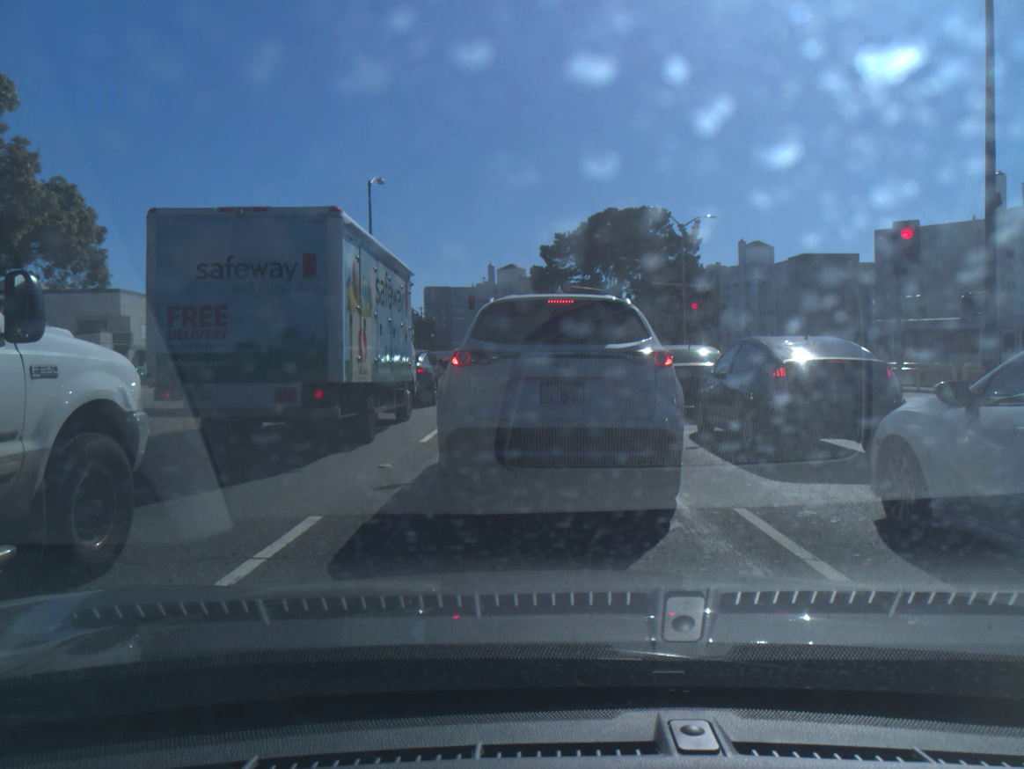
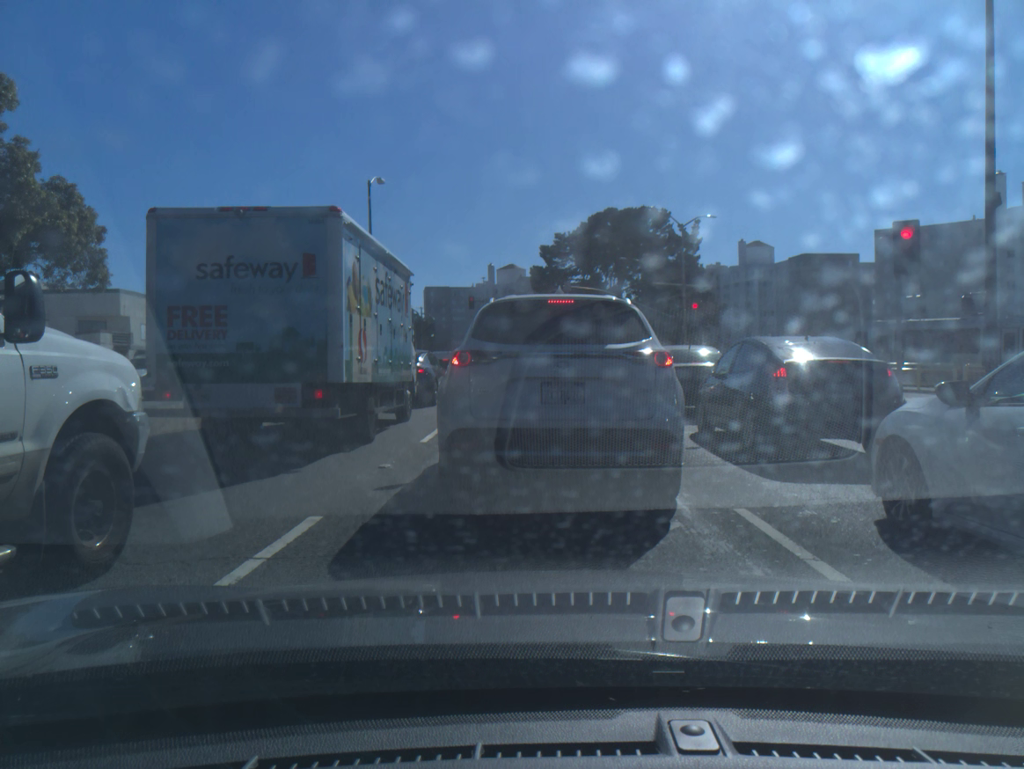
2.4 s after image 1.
(0.0, 0.0) m; 0°
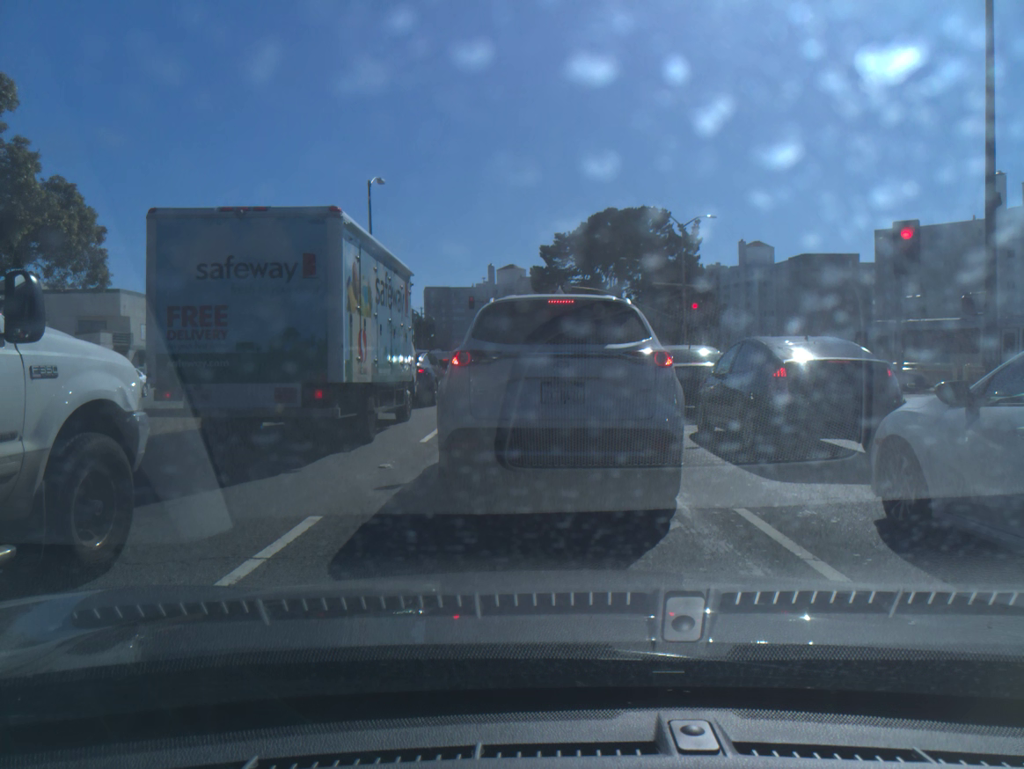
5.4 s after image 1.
(0.0, 0.0) m; 0°
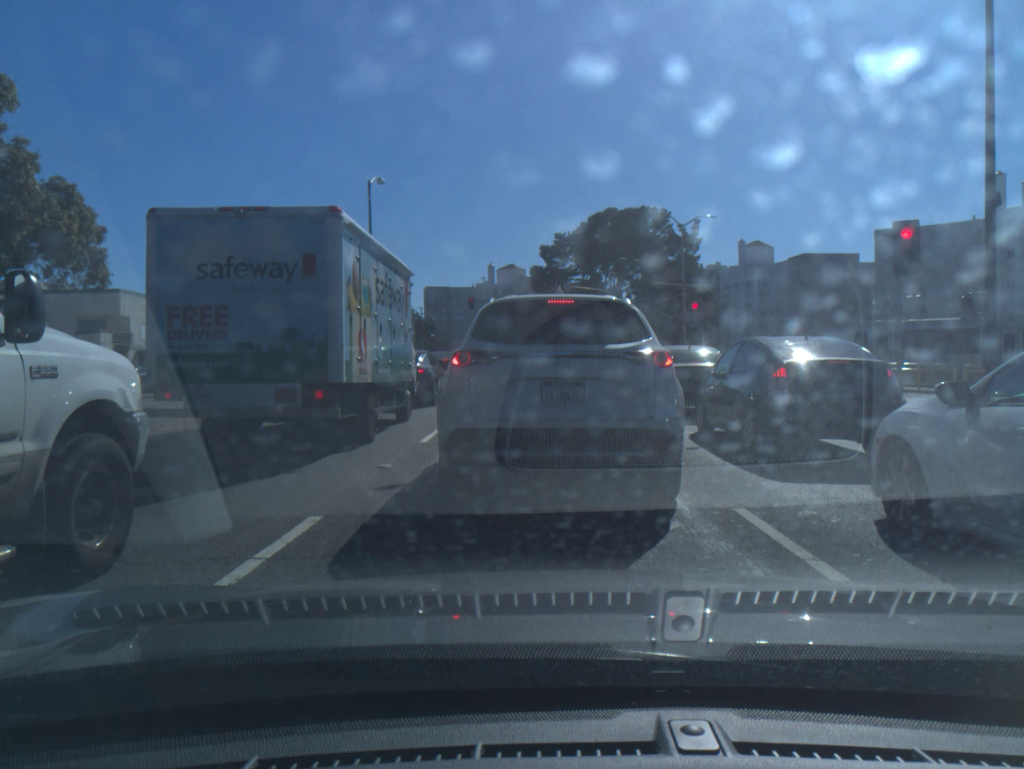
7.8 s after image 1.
(0.0, 0.0) m; 0°
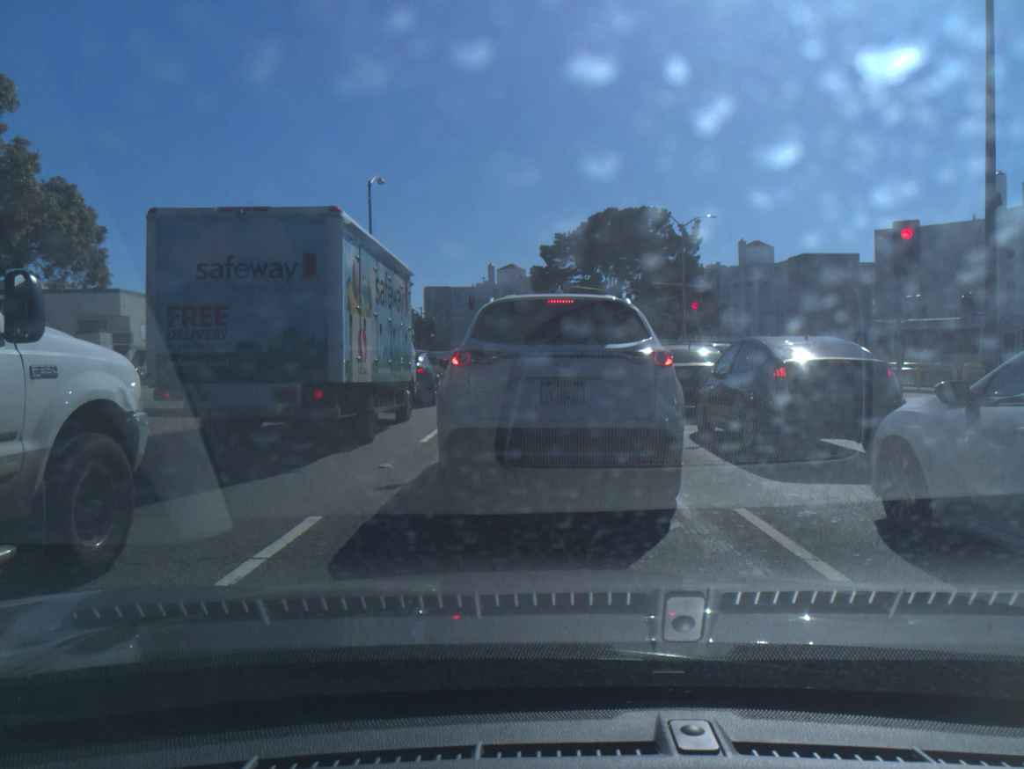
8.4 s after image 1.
(0.0, 0.0) m; 0°
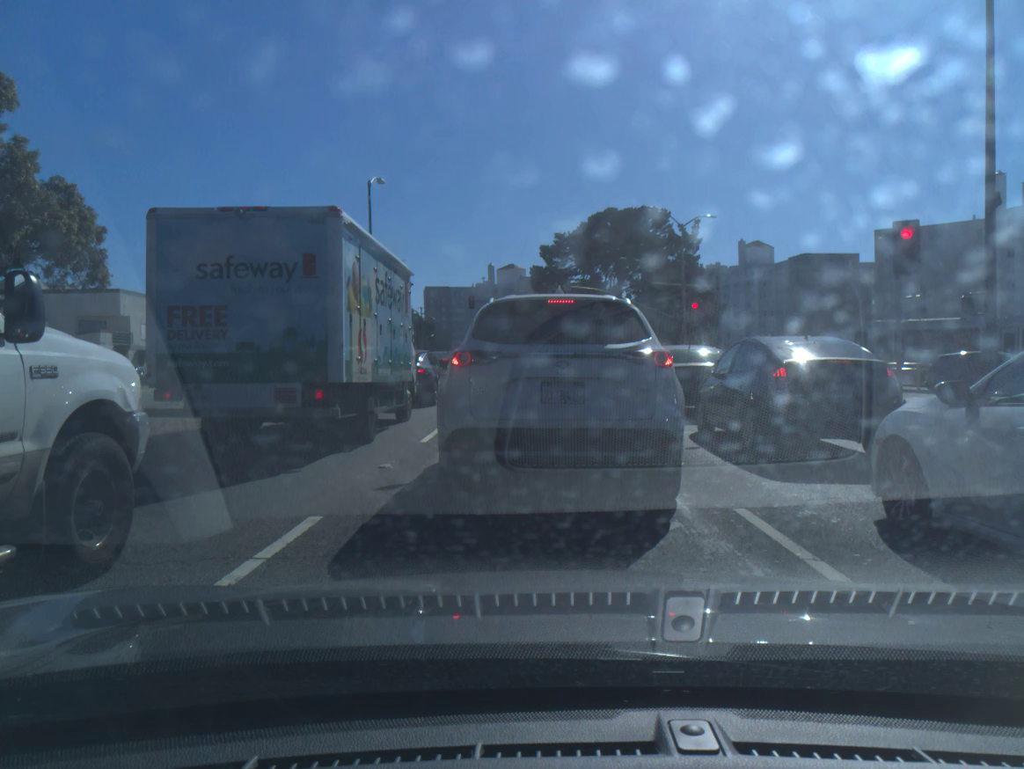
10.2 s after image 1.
(0.0, 0.0) m; 0°
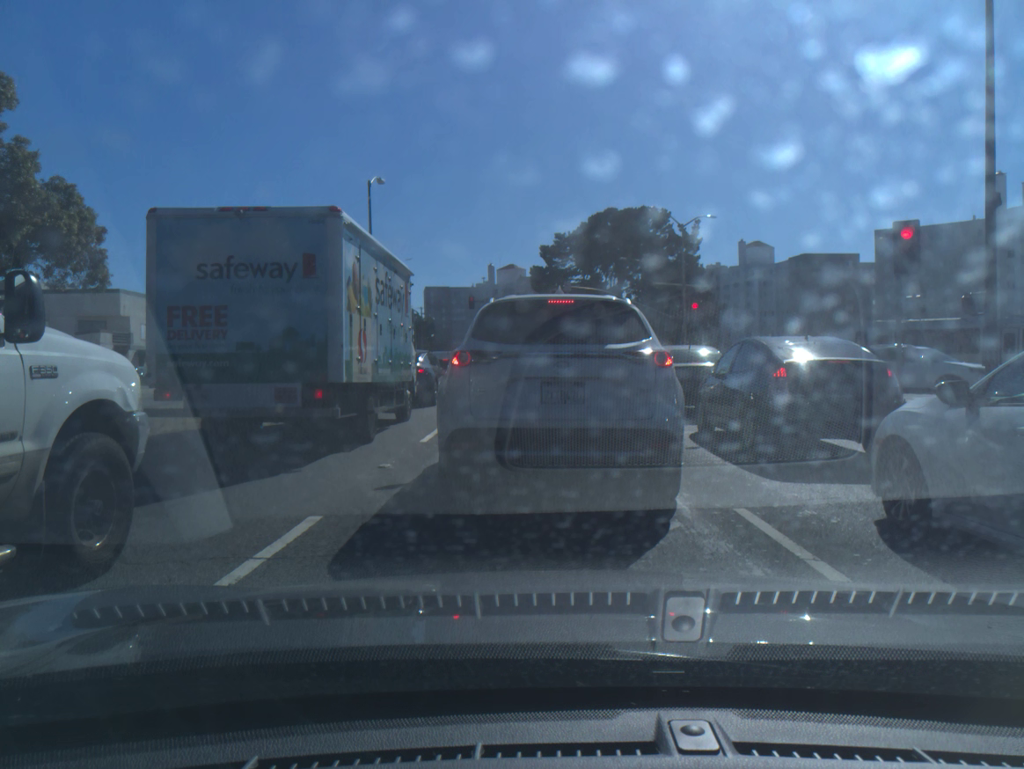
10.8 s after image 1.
(0.0, 0.0) m; 0°
